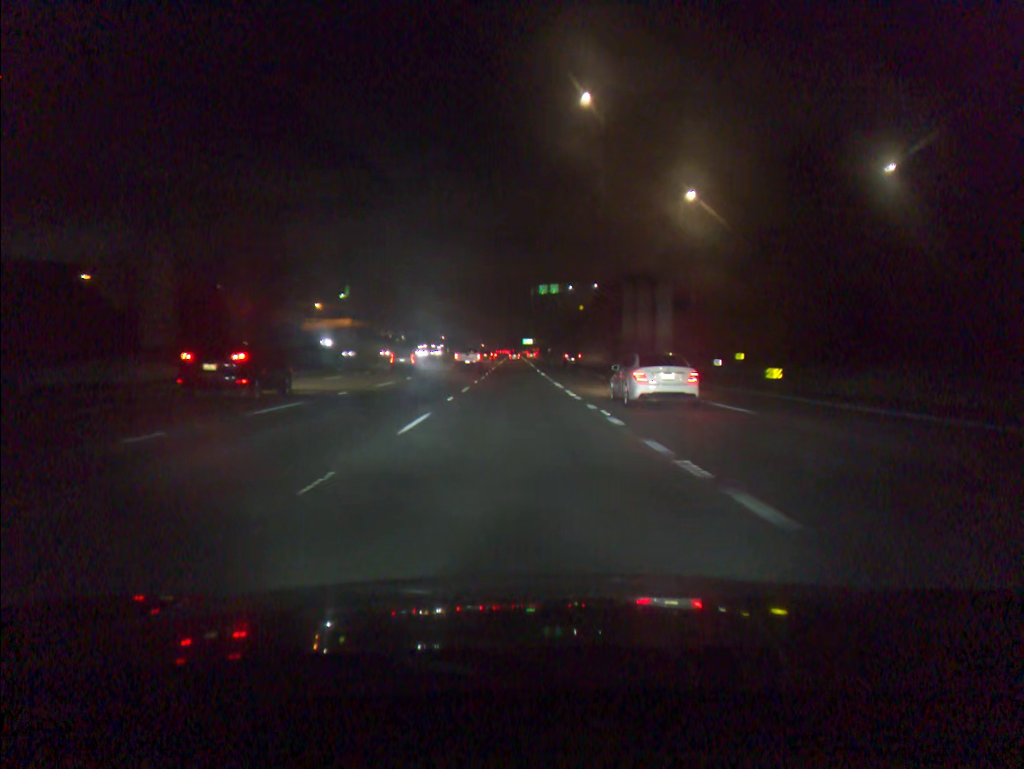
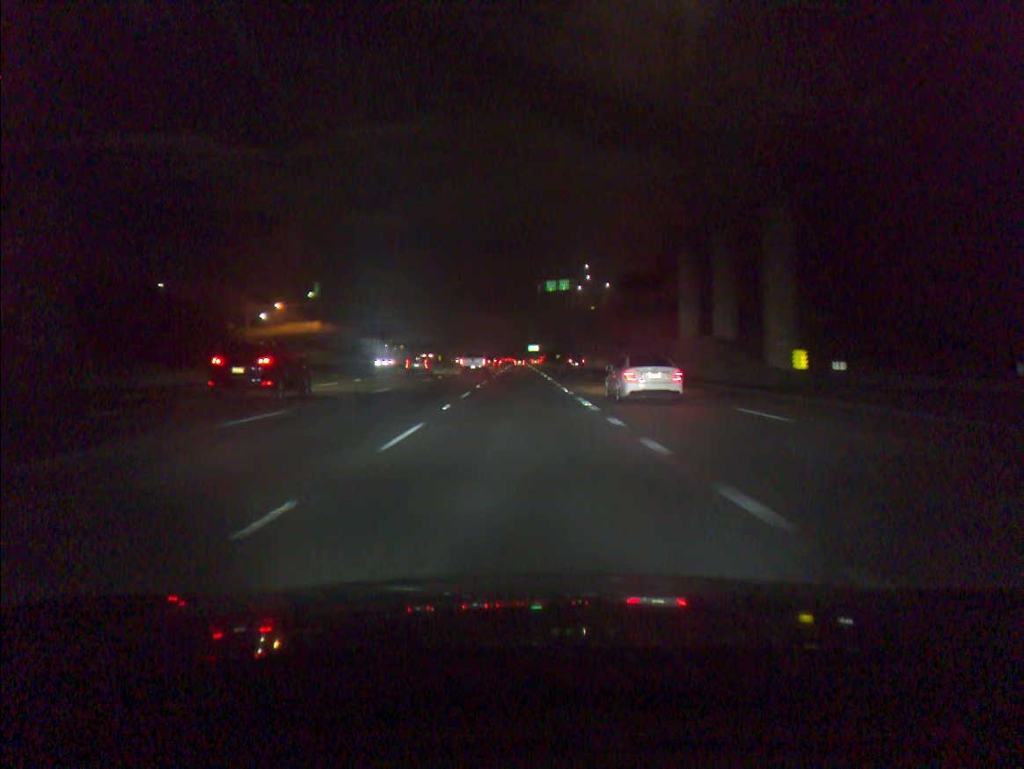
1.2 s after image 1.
(-0.1, +31.3) m; 0°
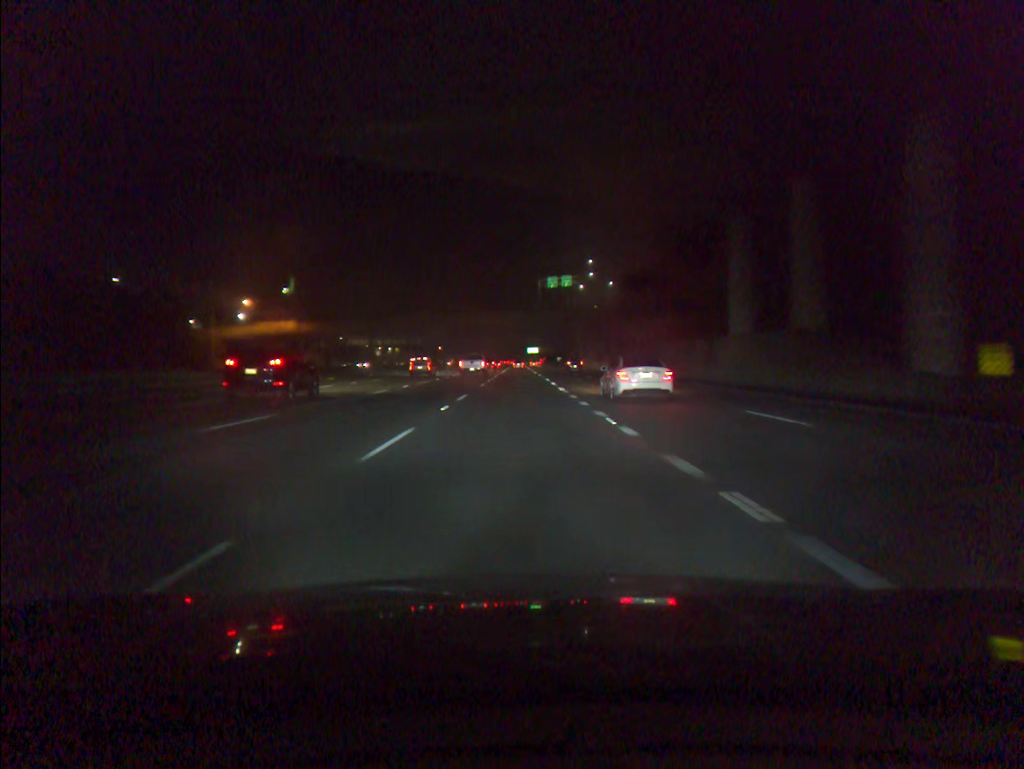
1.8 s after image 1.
(0.0, +15.6) m; 0°
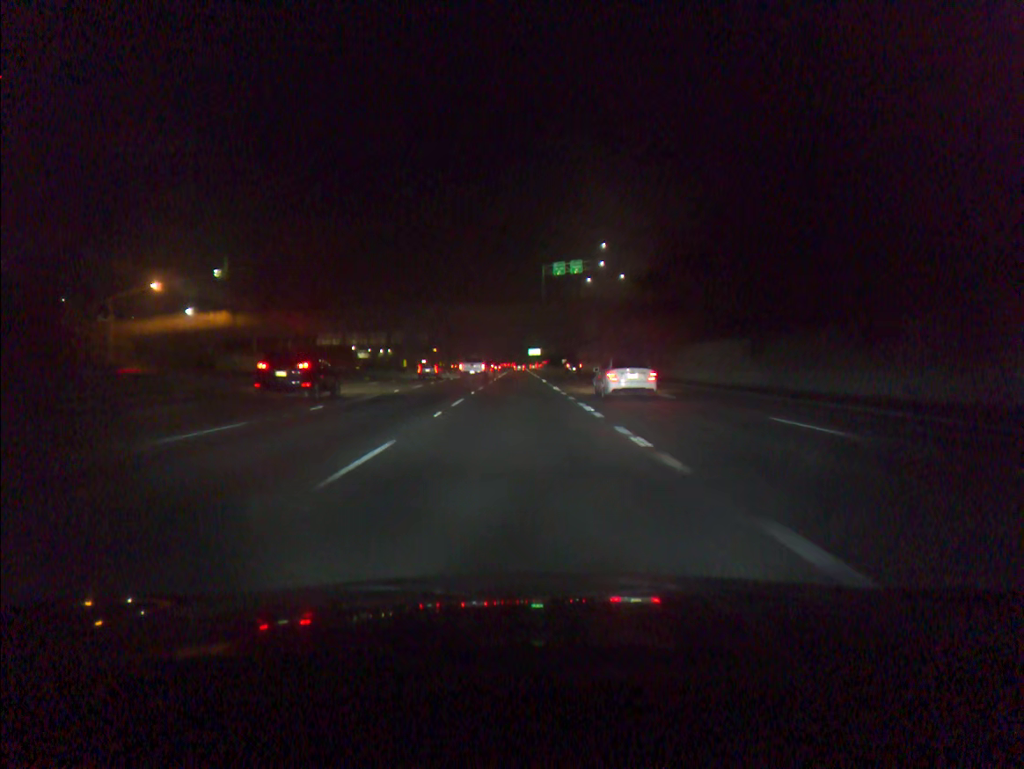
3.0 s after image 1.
(0.0, +31.0) m; 0°
